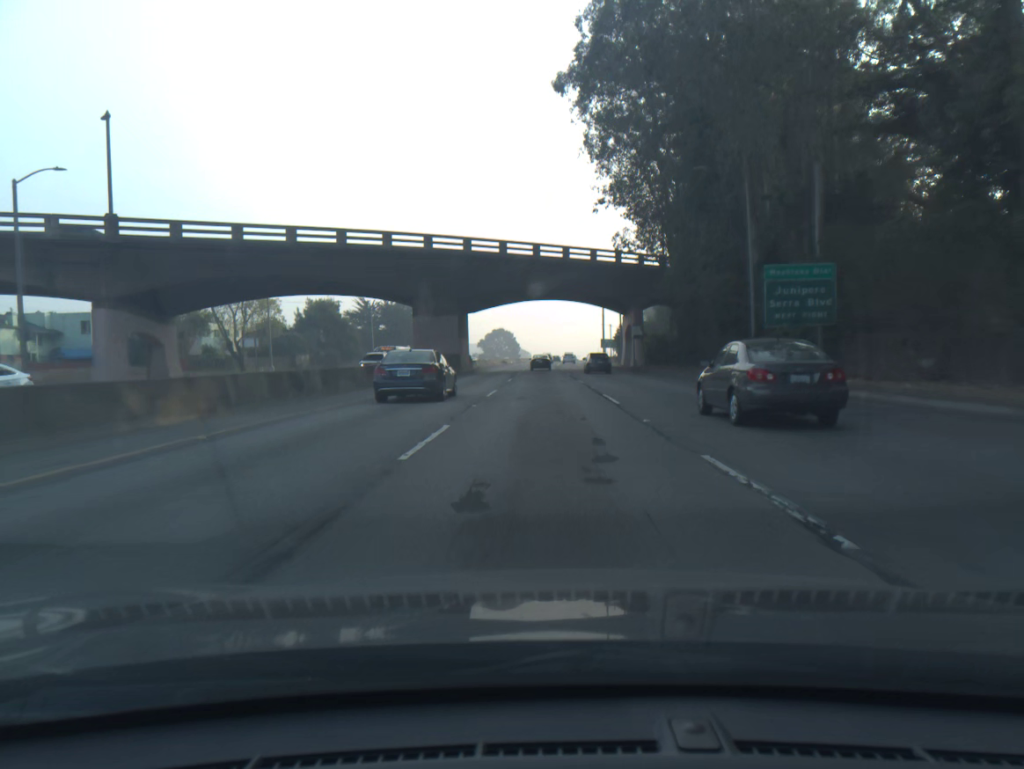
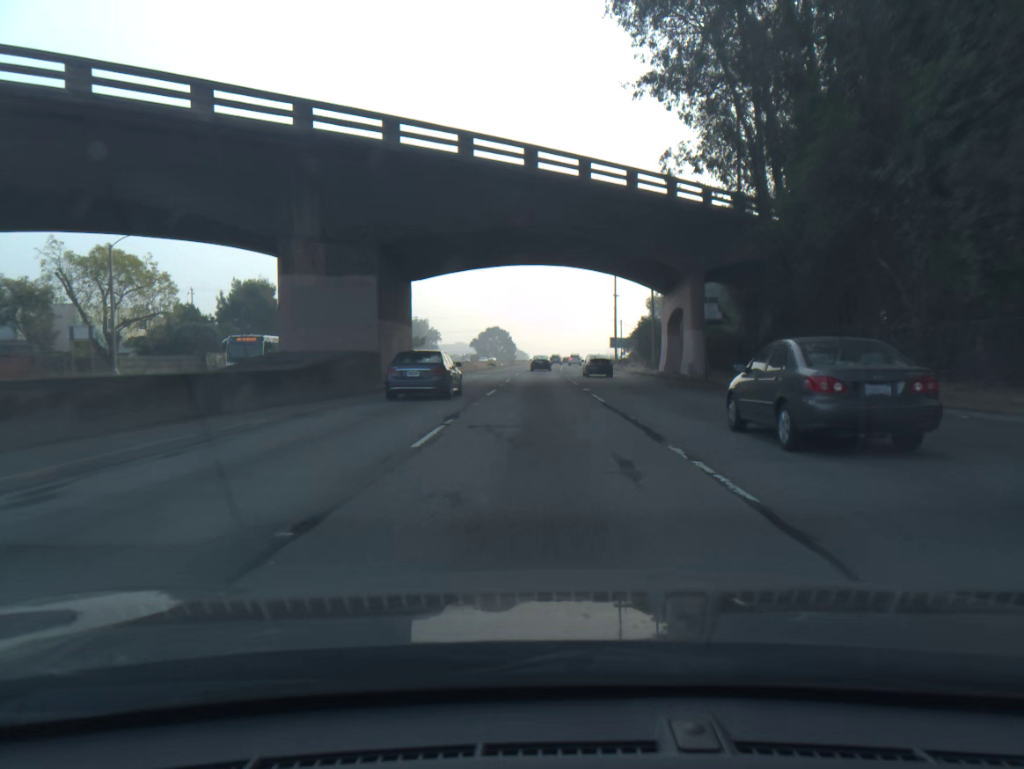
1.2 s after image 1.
(0.0, +28.0) m; 0°
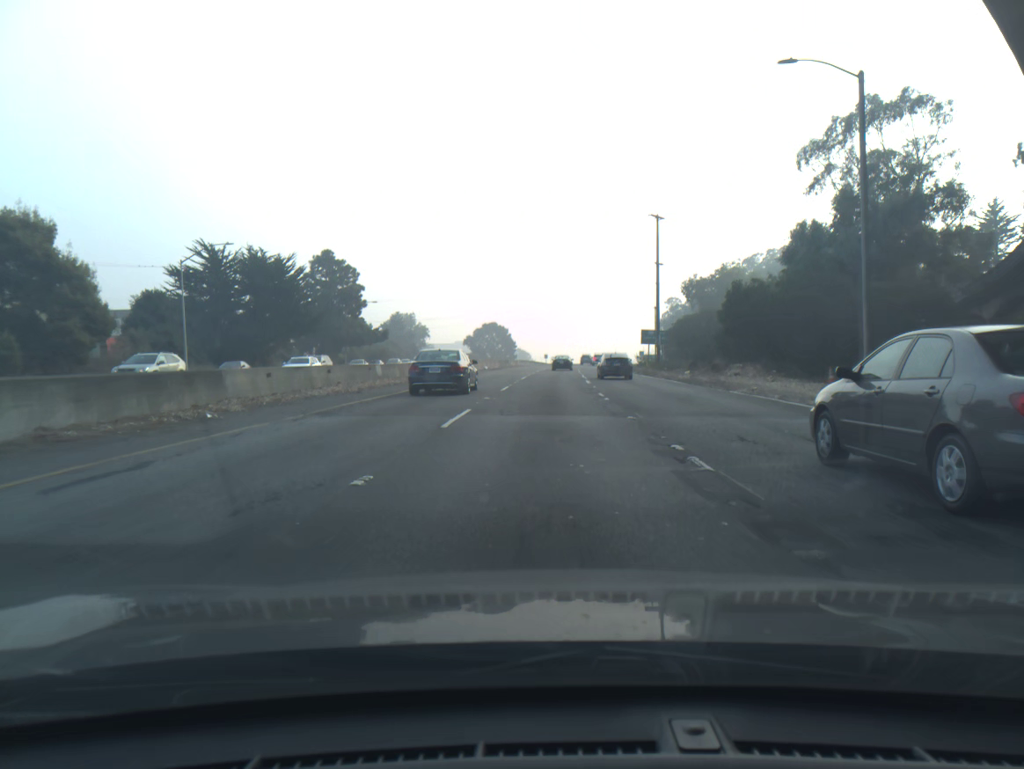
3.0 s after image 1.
(-0.1, +41.7) m; 0°
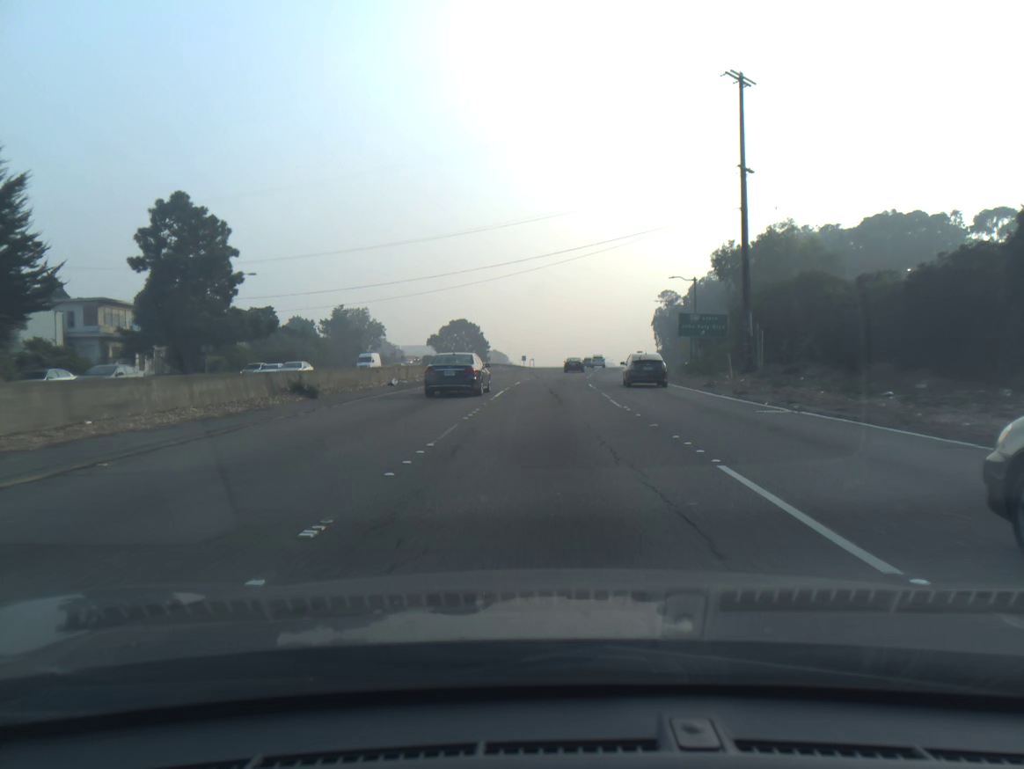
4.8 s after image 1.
(+0.4, +41.8) m; +1°
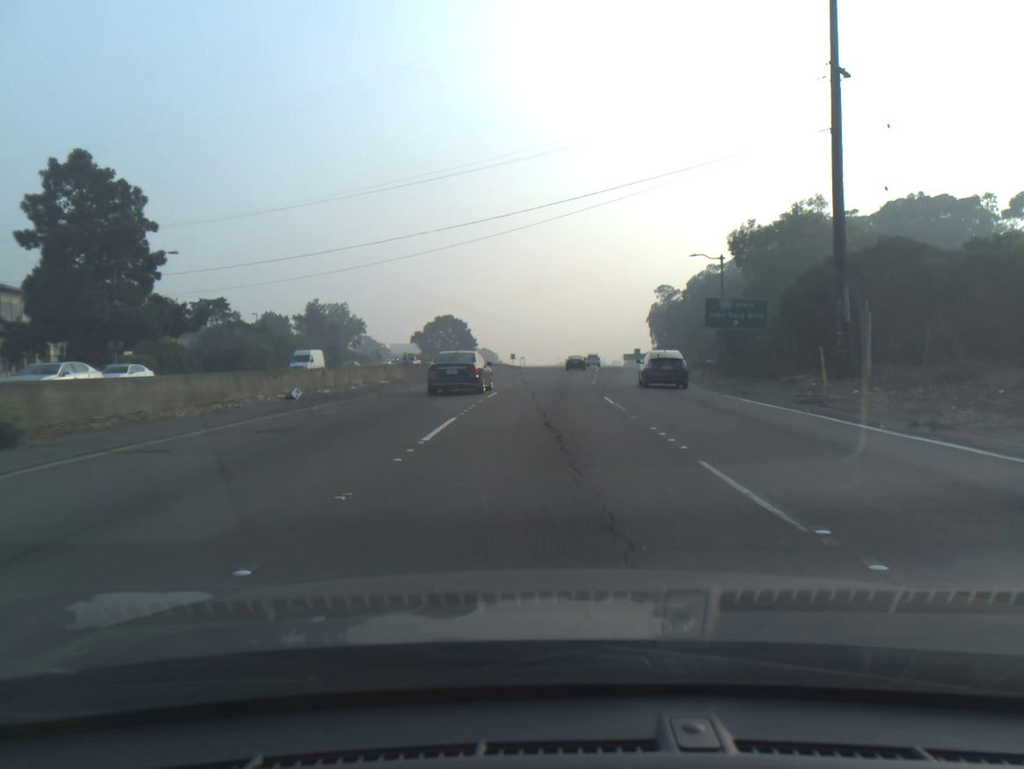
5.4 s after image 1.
(+0.1, +14.0) m; +1°
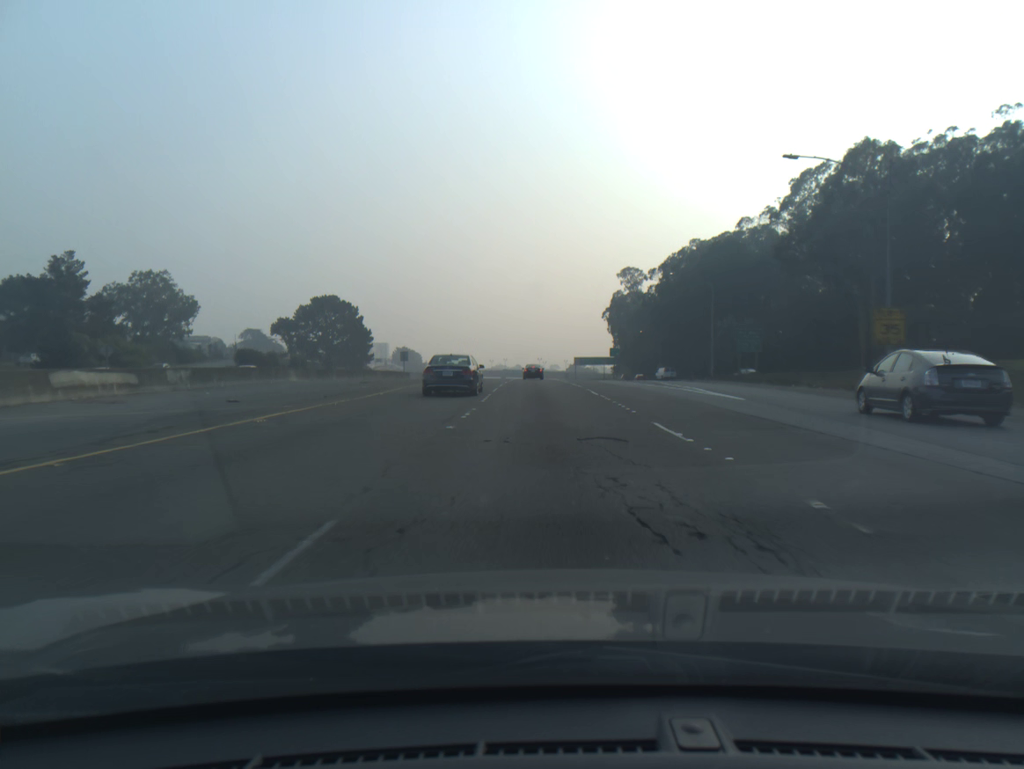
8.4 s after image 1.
(+2.6, +70.0) m; +5°
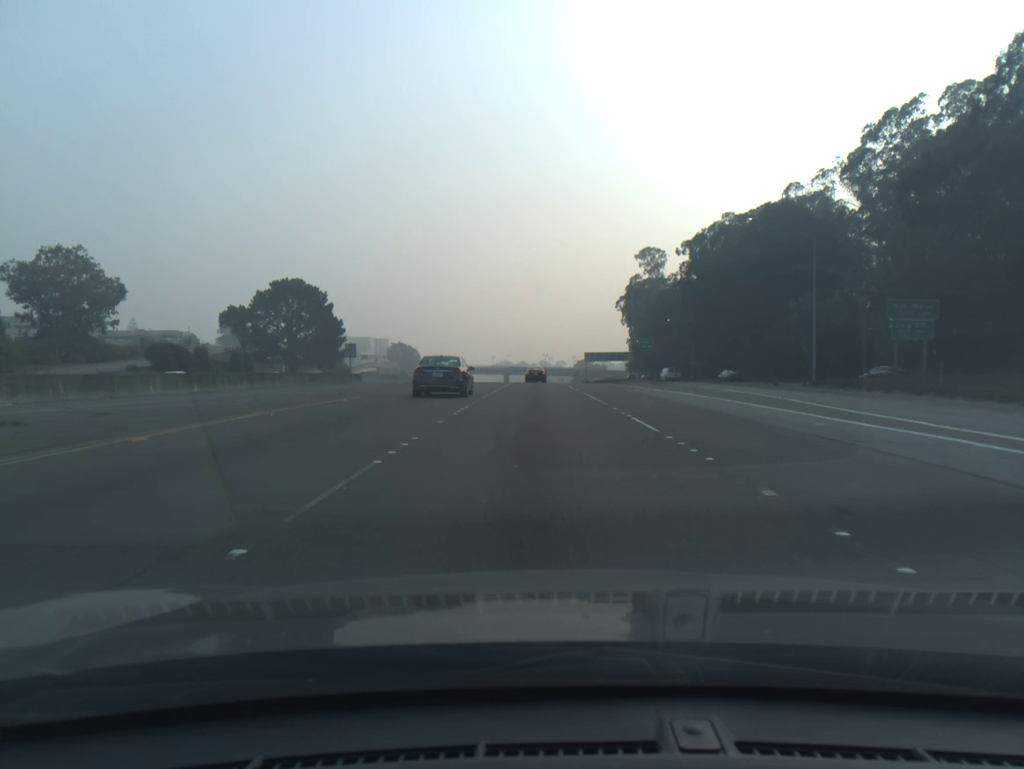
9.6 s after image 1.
(-0.1, +28.0) m; 0°
